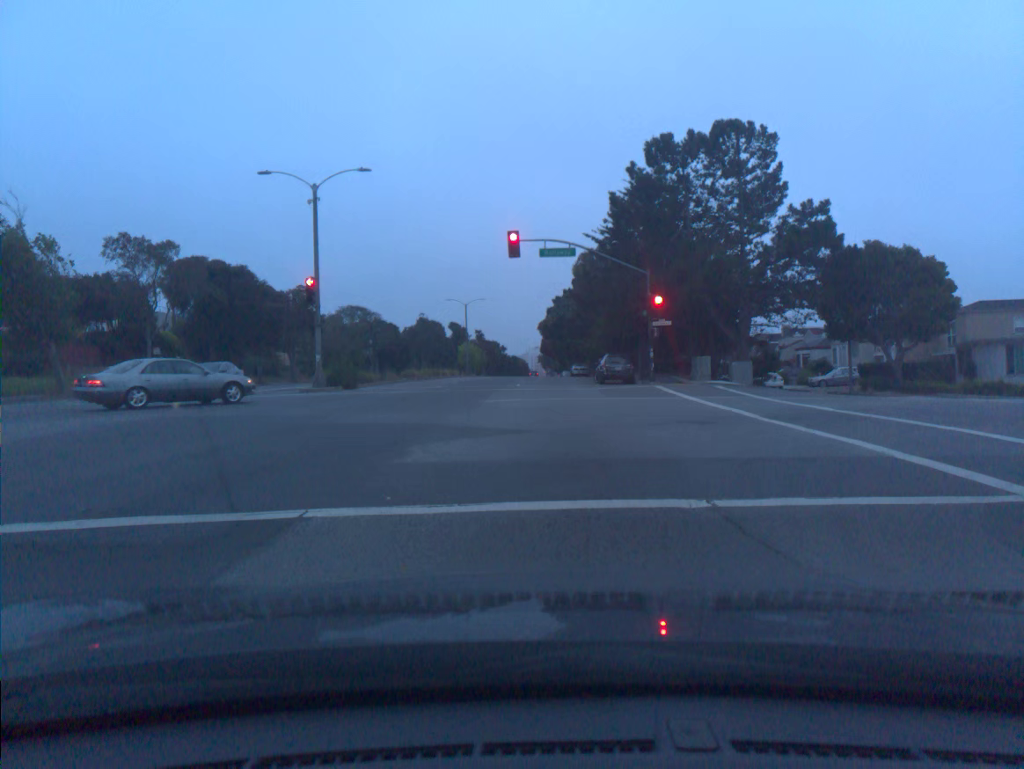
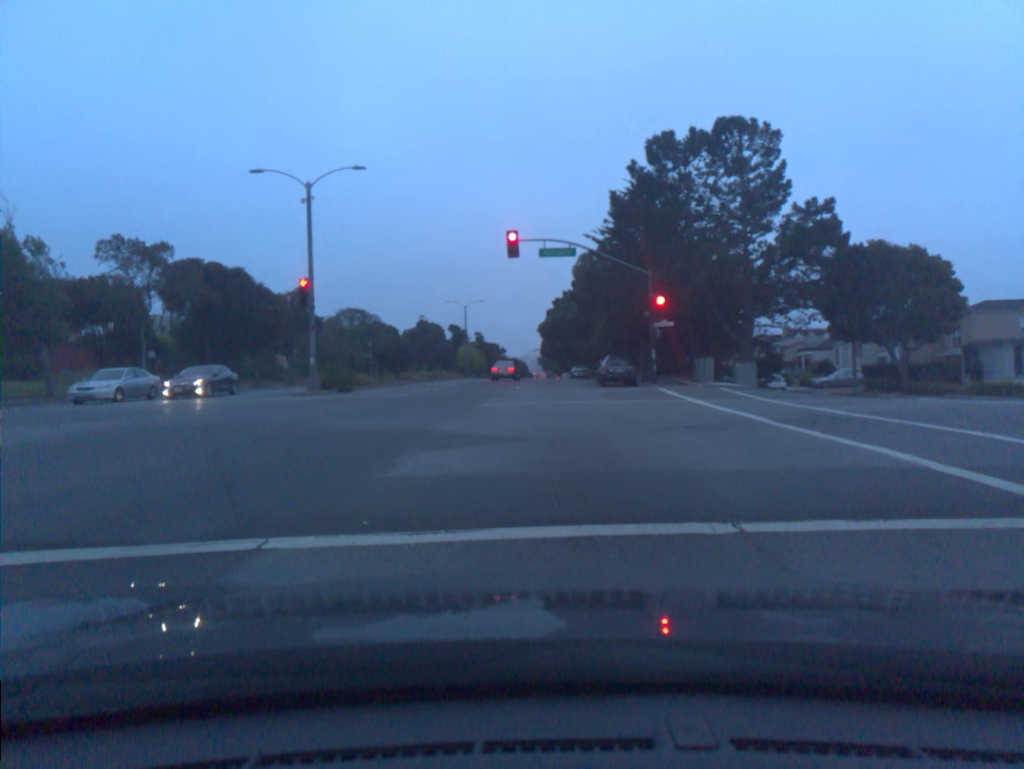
(0.0, +0.9) m; 0°
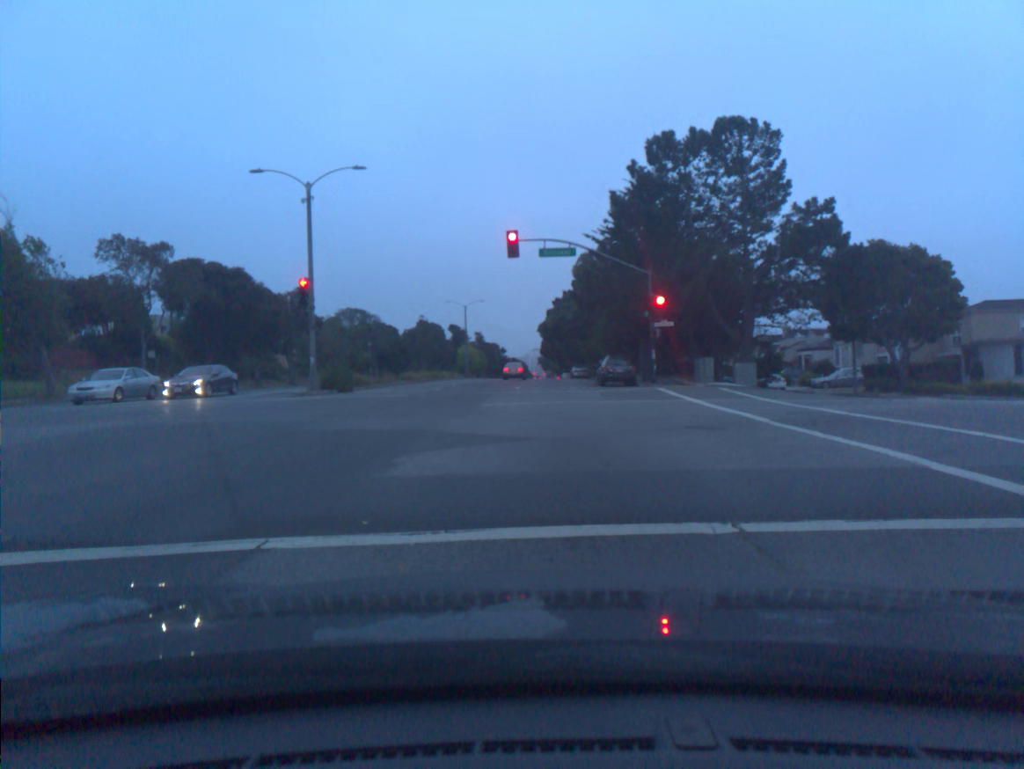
(0.0, 0.0) m; 0°
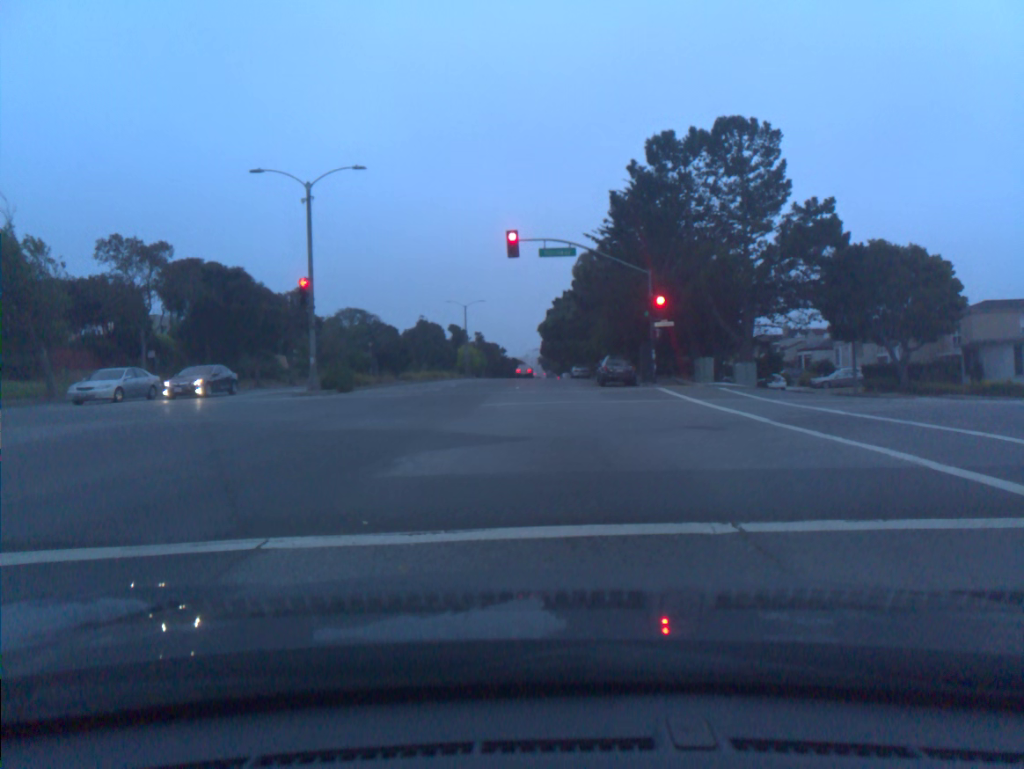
(0.0, 0.0) m; 0°
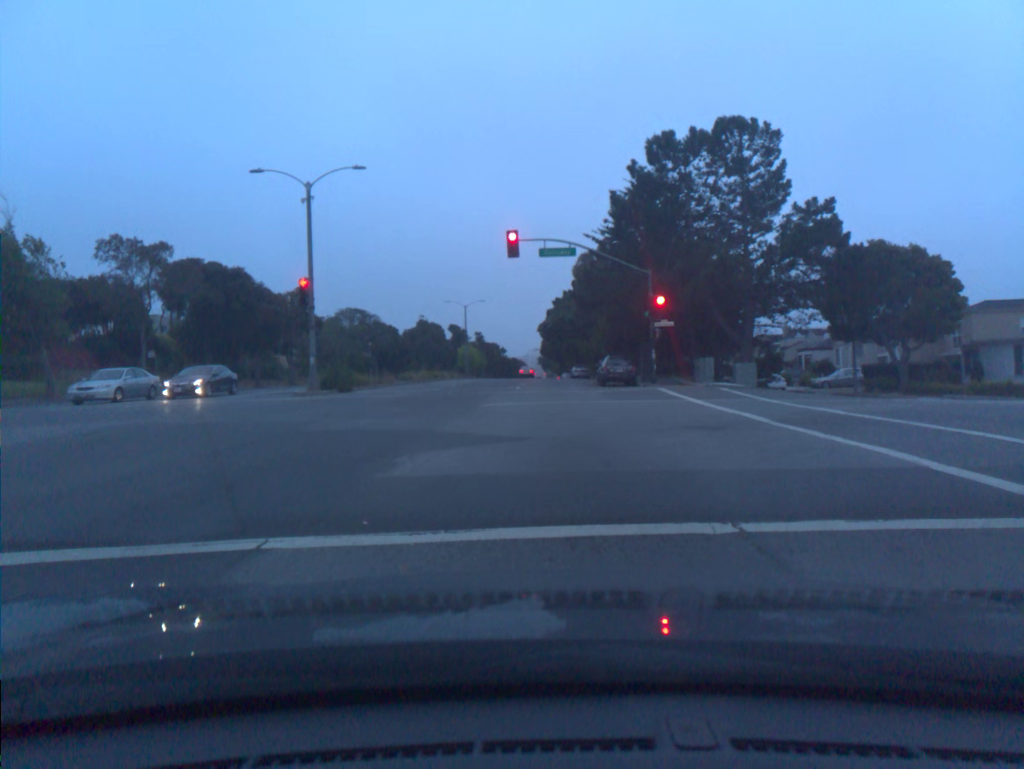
(0.0, 0.0) m; 0°
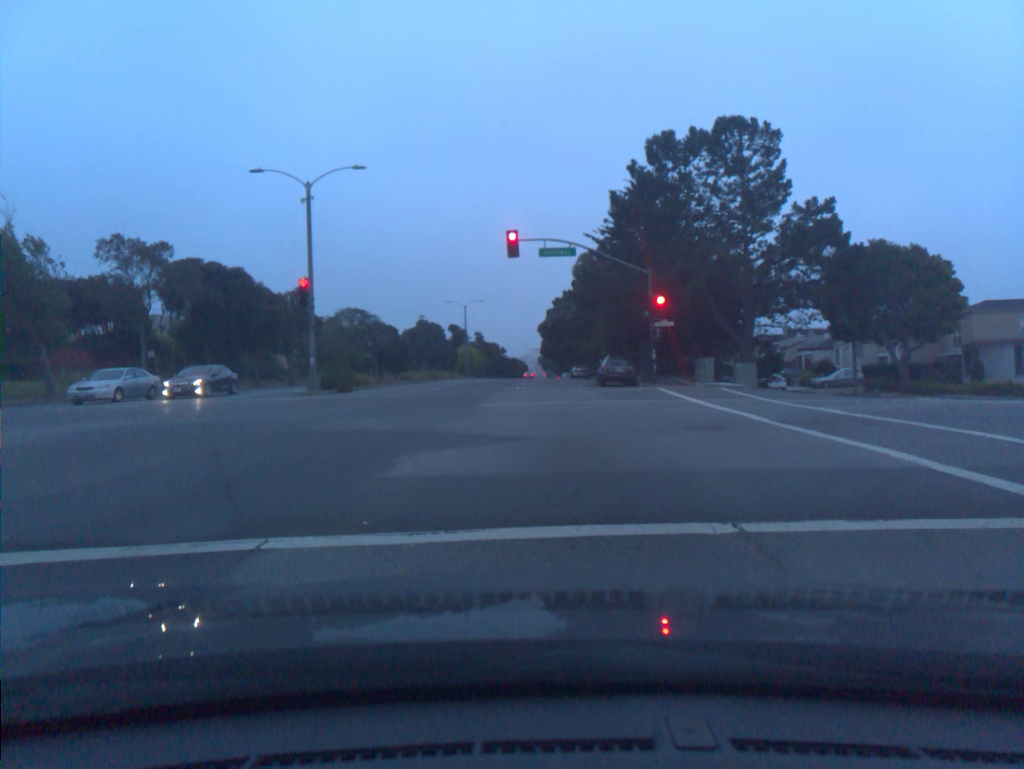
(0.0, 0.0) m; 0°
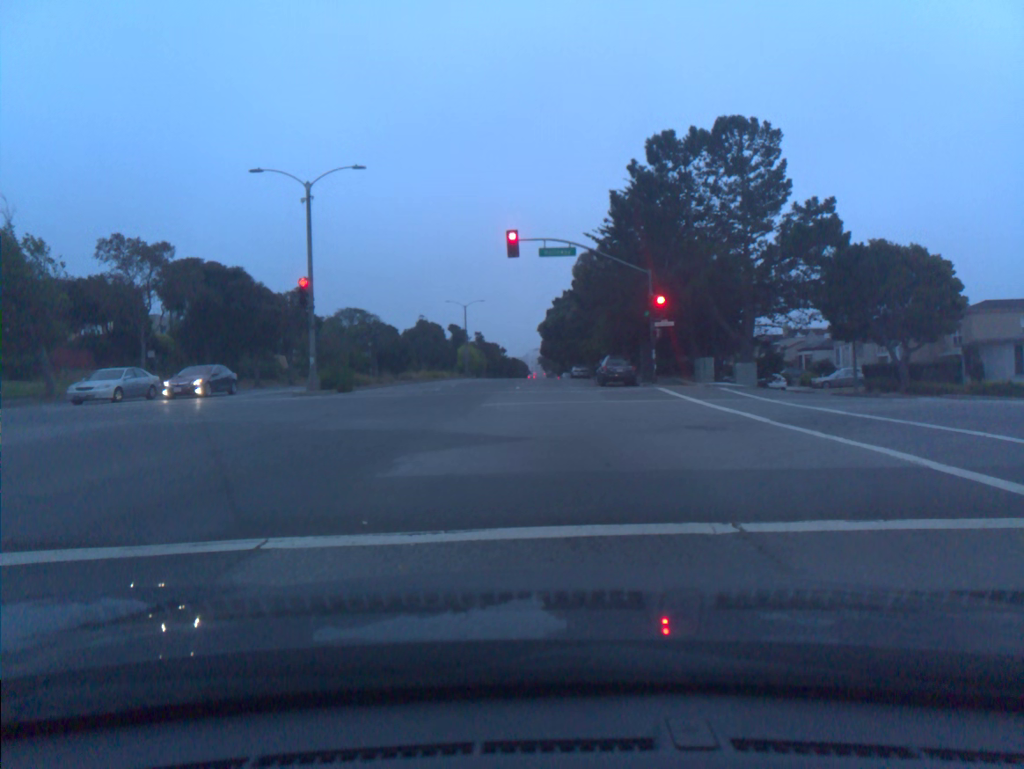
(0.0, 0.0) m; 0°
